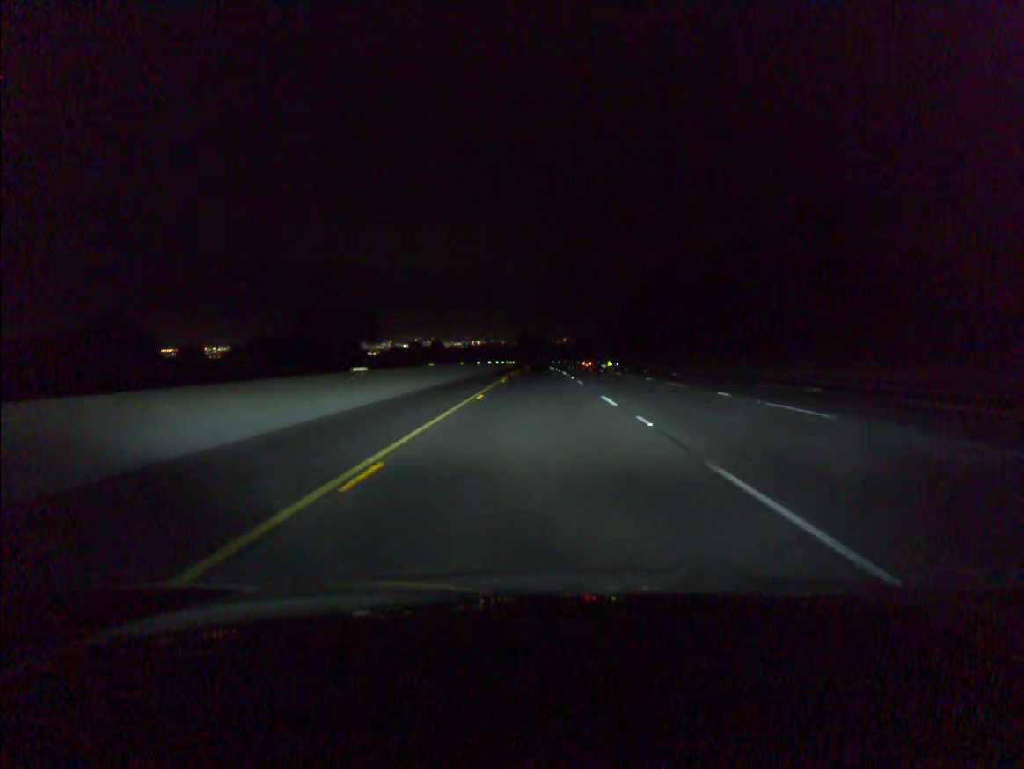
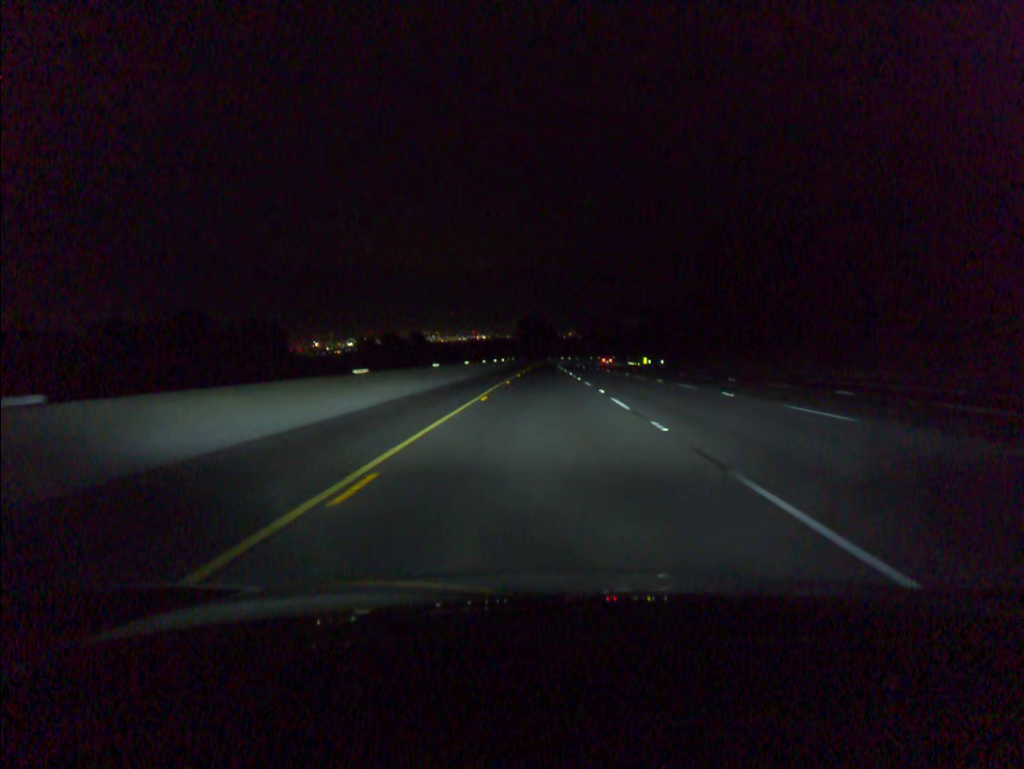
(-0.3, +59.3) m; 0°
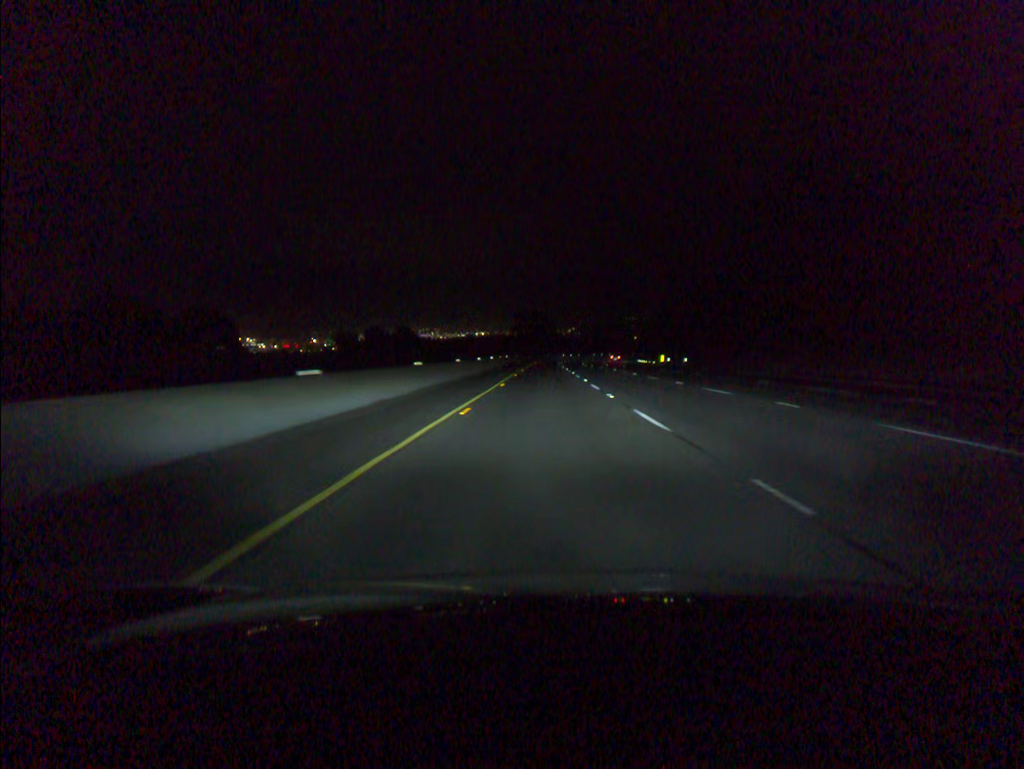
(0.0, +19.8) m; 0°
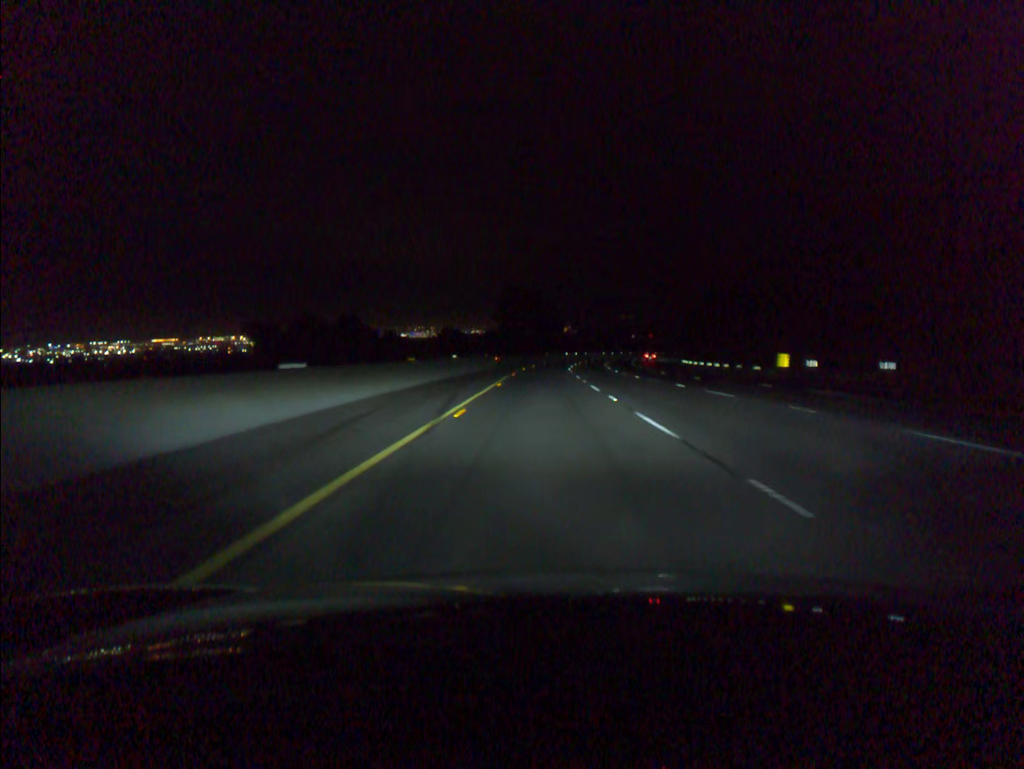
(+0.1, +59.4) m; 0°
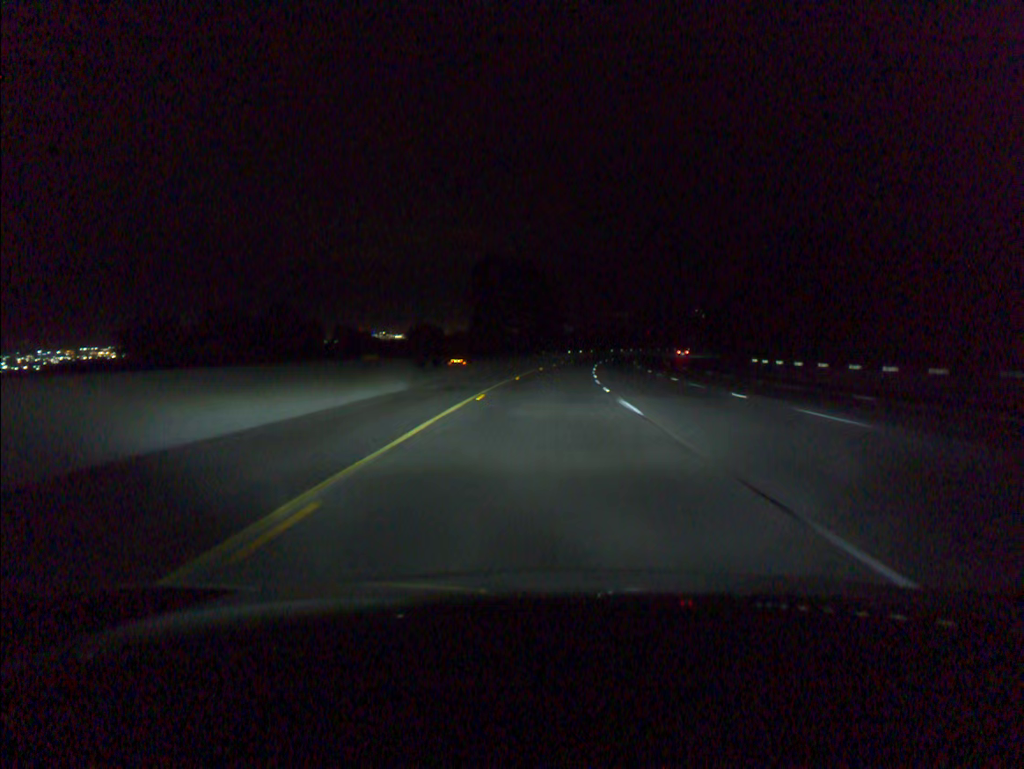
(+0.1, +39.6) m; 0°
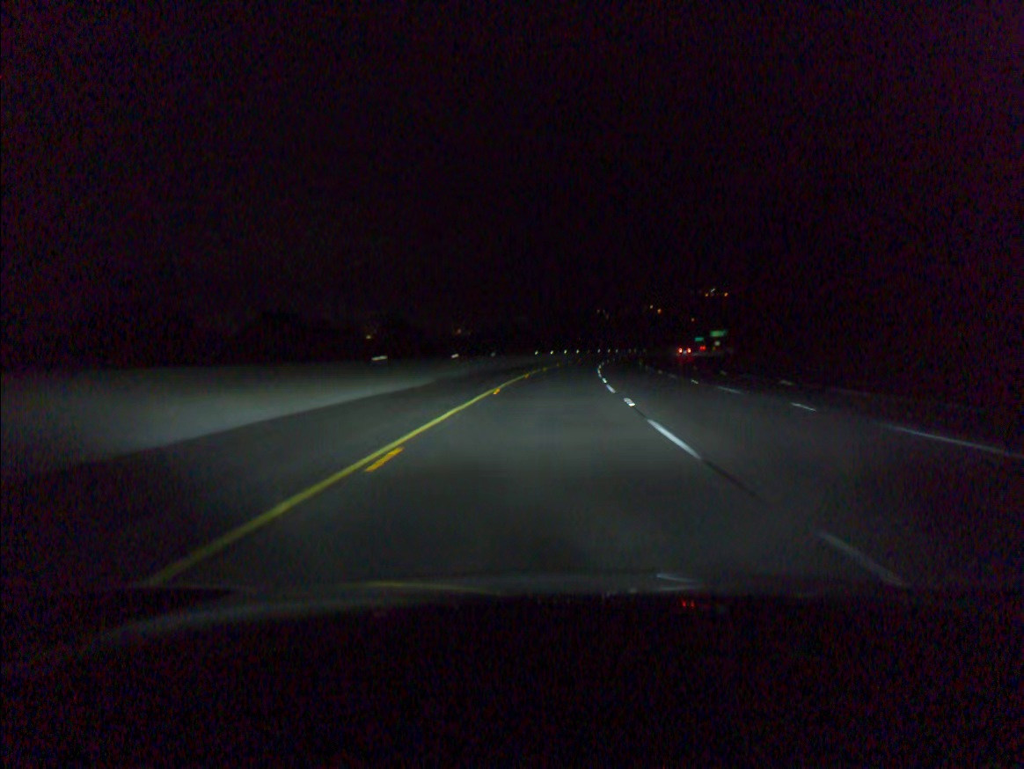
(+6.0, +98.7) m; +7°
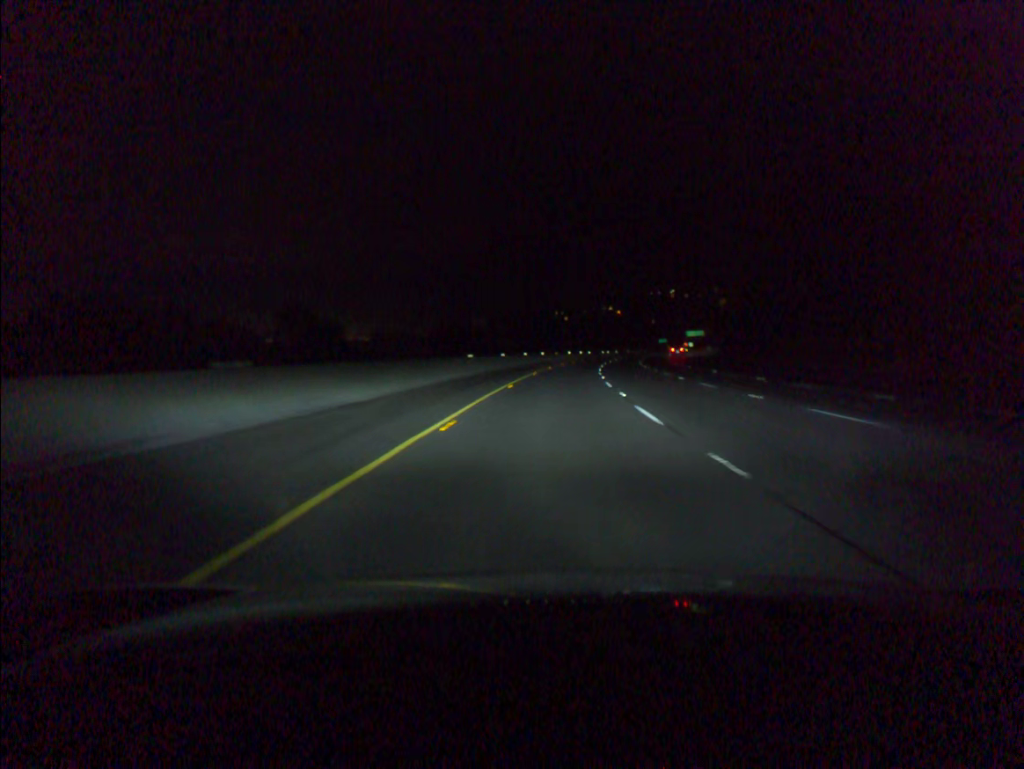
(+1.0, +39.6) m; +3°
